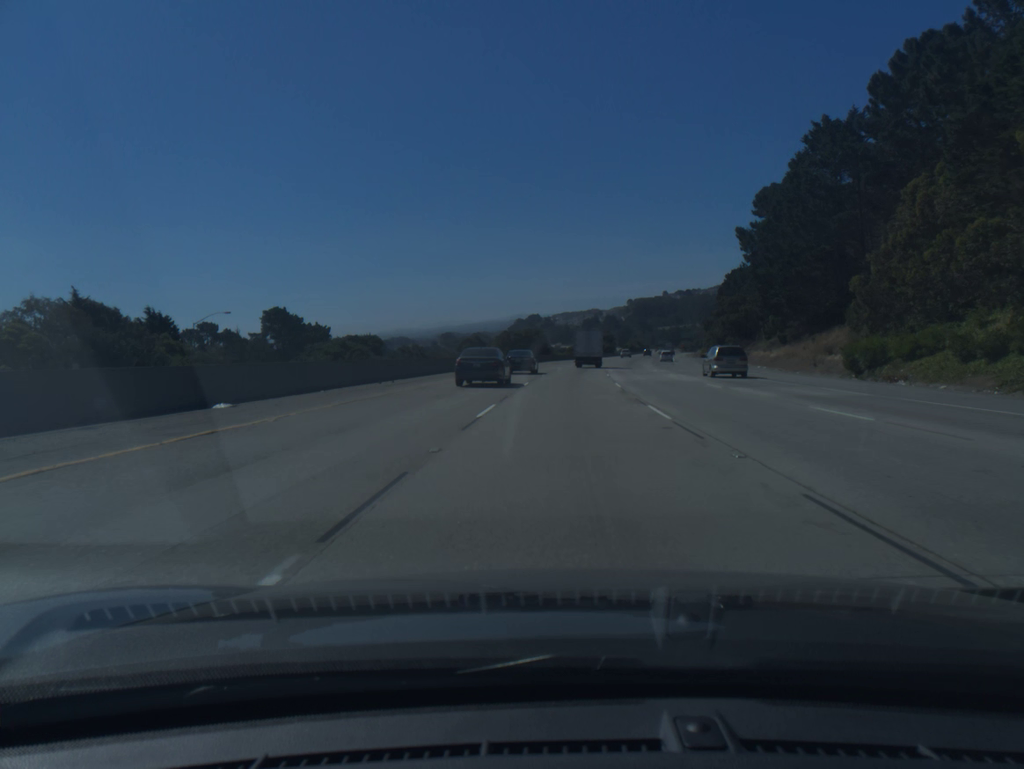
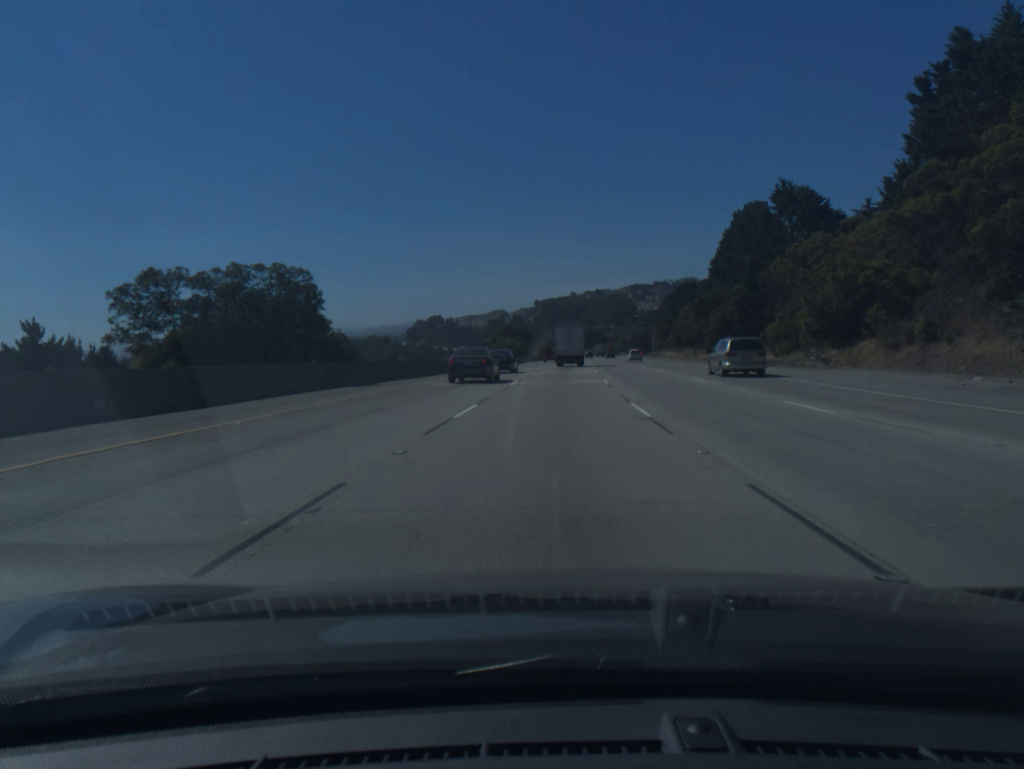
(+5.6, +87.4) m; +7°
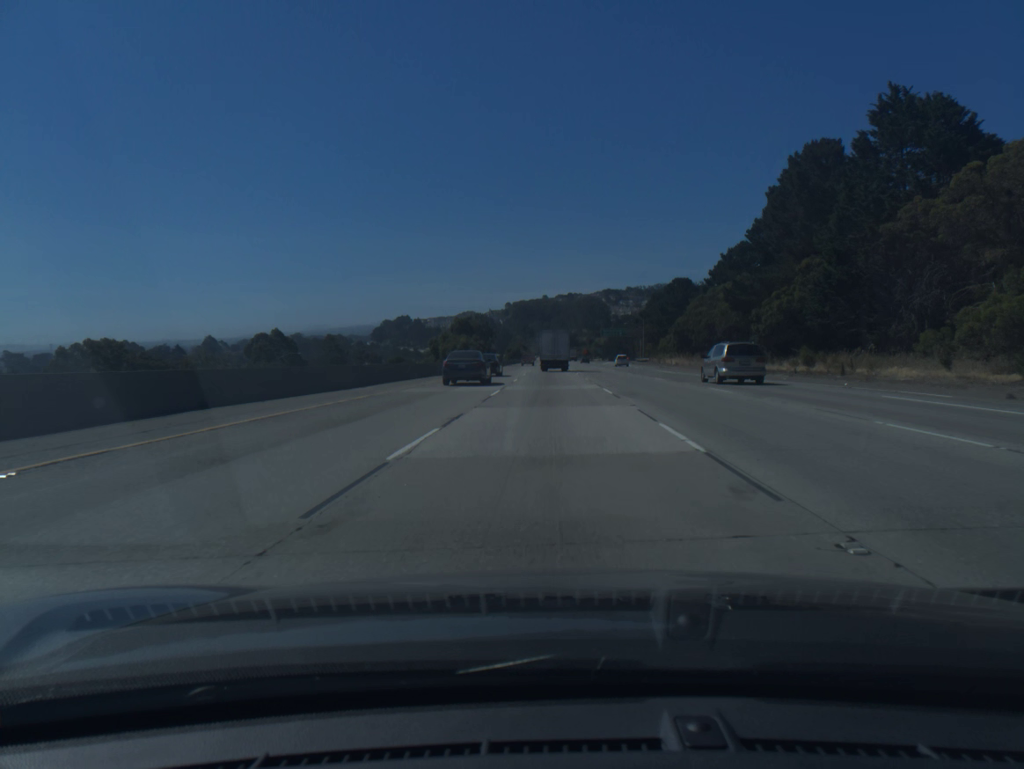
(+0.7, +34.8) m; +2°
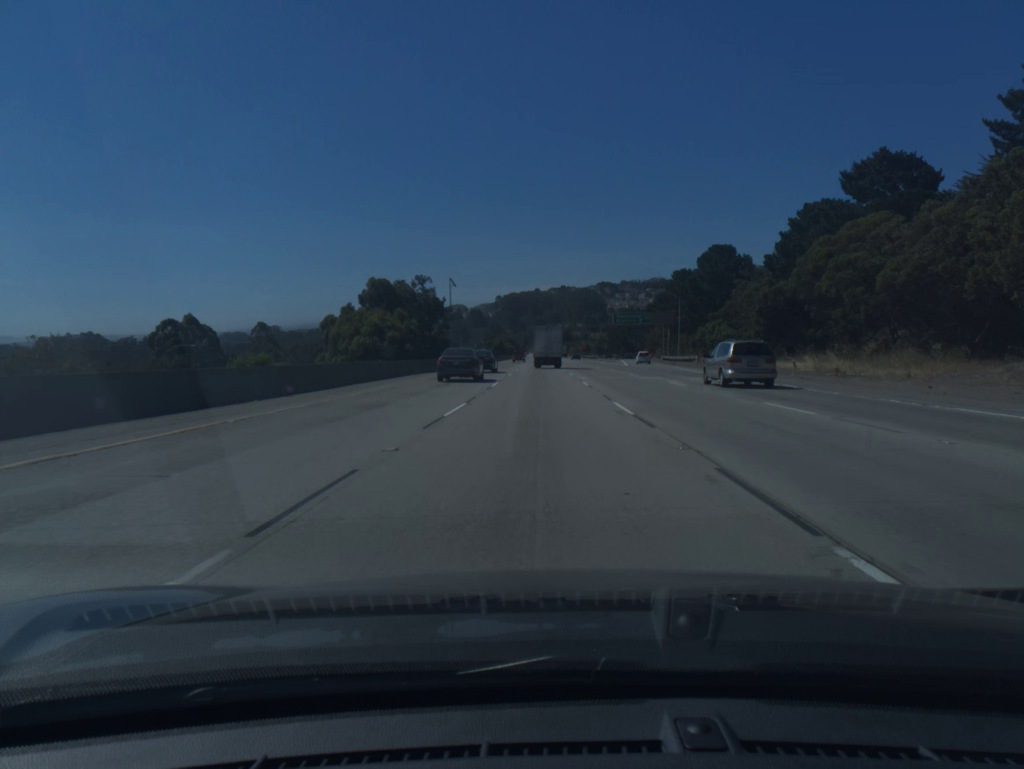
(+0.5, +52.5) m; +1°
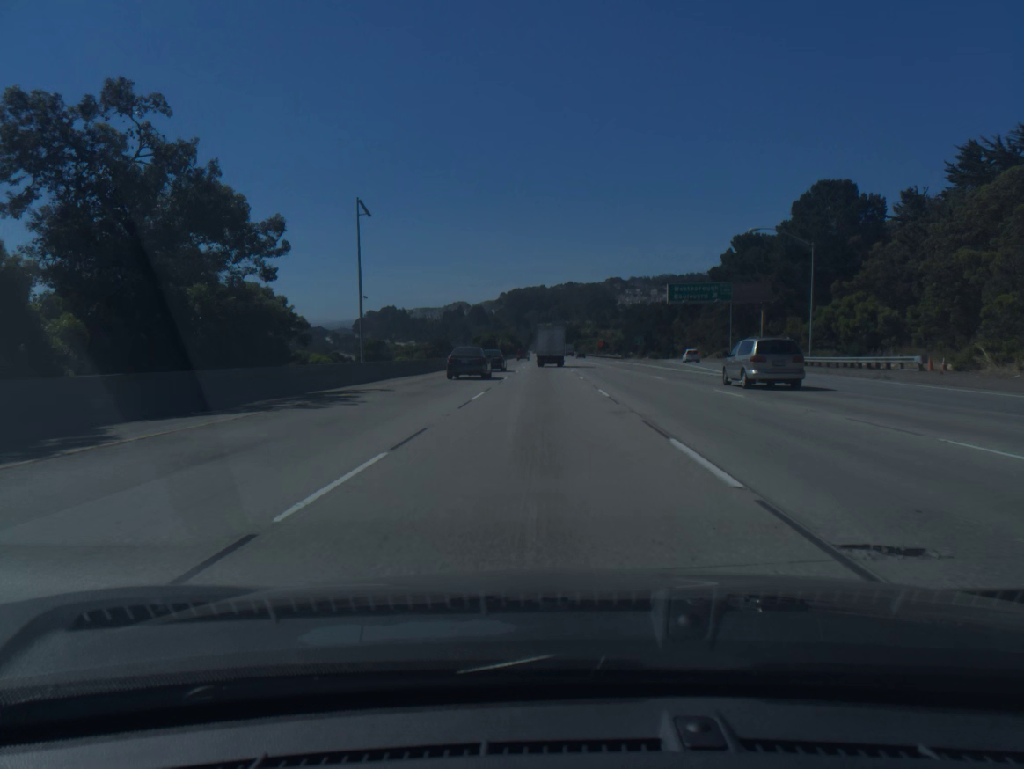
(-0.2, +52.5) m; 0°
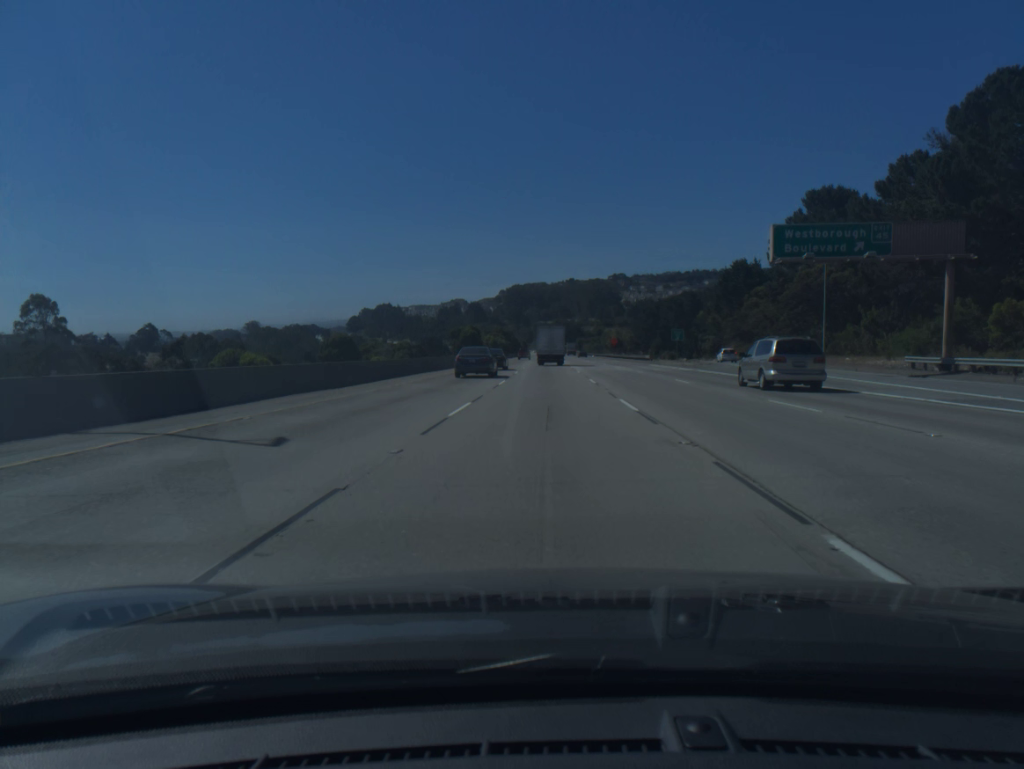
(-0.1, +35.0) m; 0°
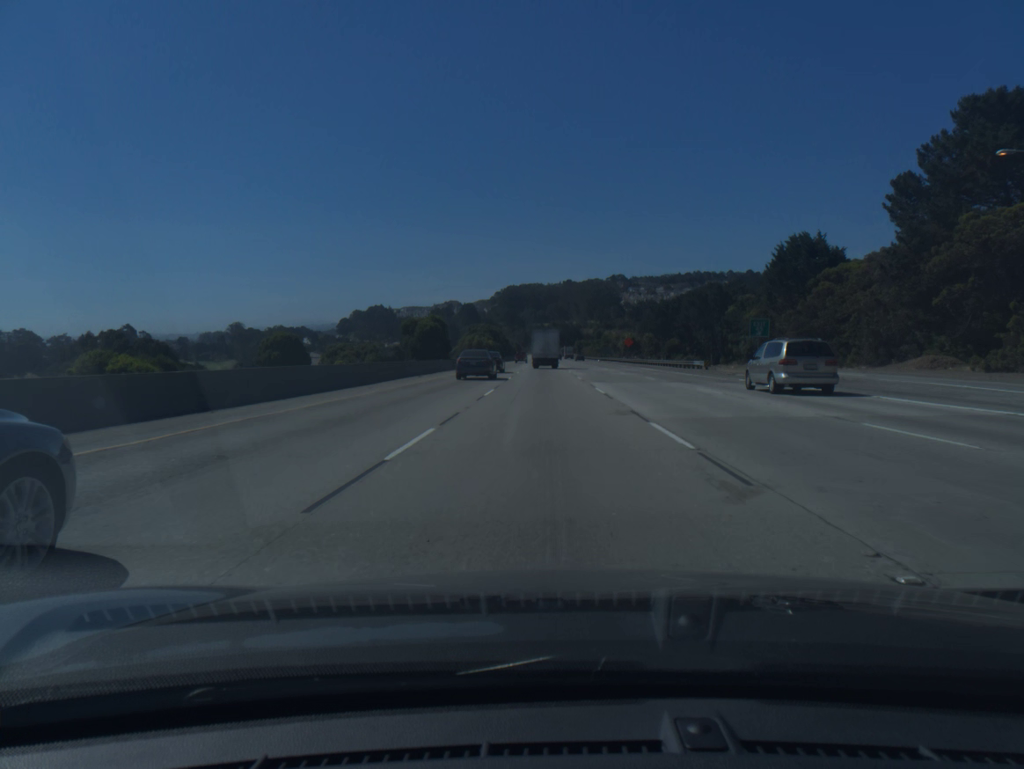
(+0.1, +35.1) m; 0°
